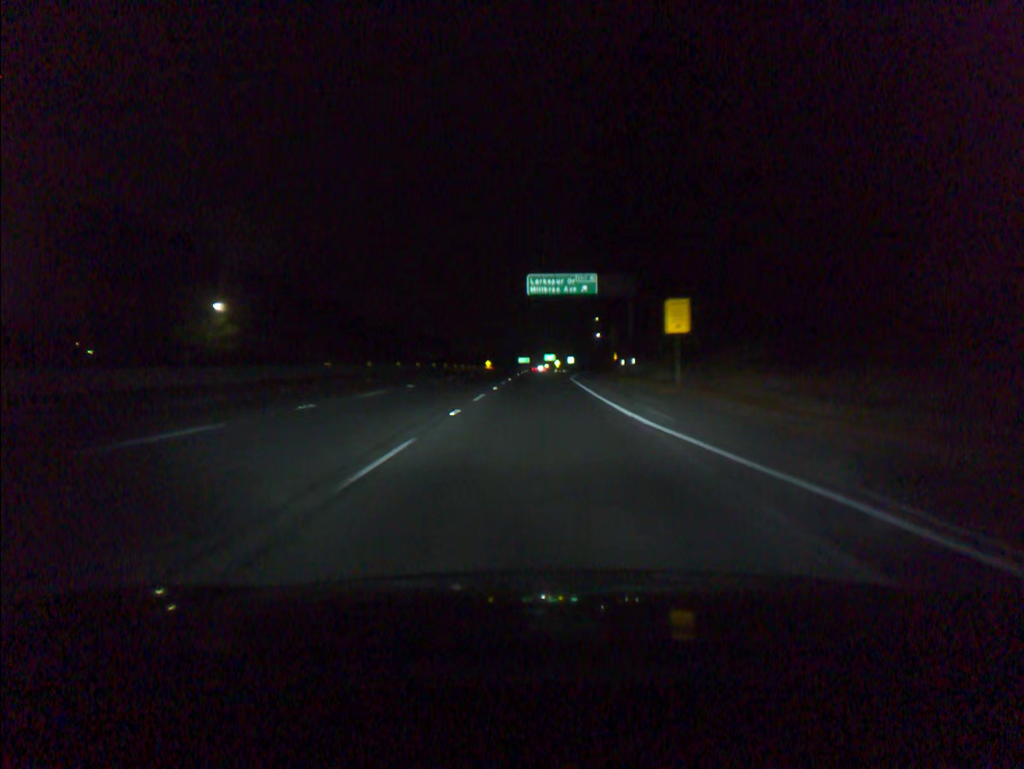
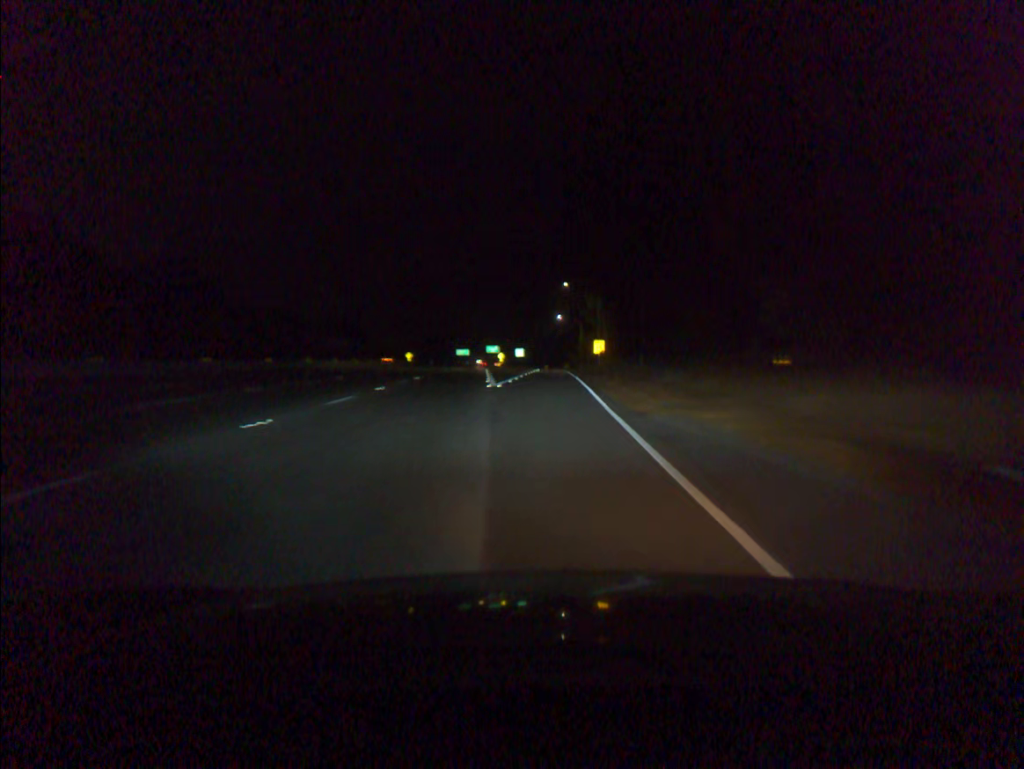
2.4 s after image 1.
(+1.9, +65.9) m; +4°
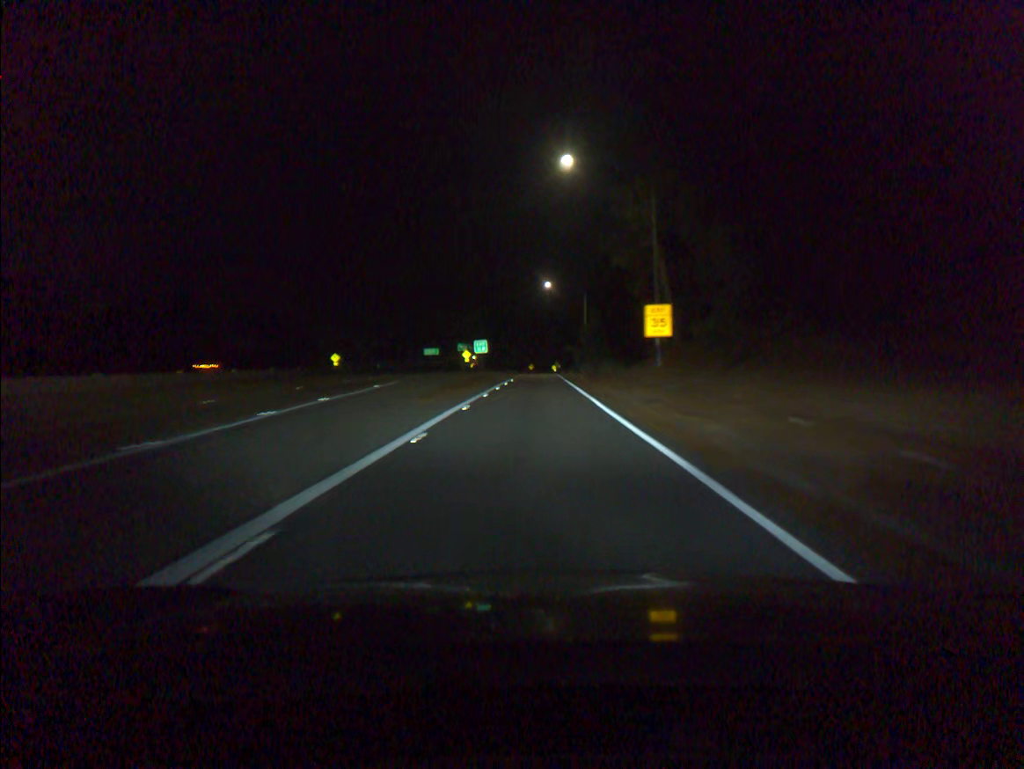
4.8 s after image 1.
(+1.1, +60.6) m; +1°
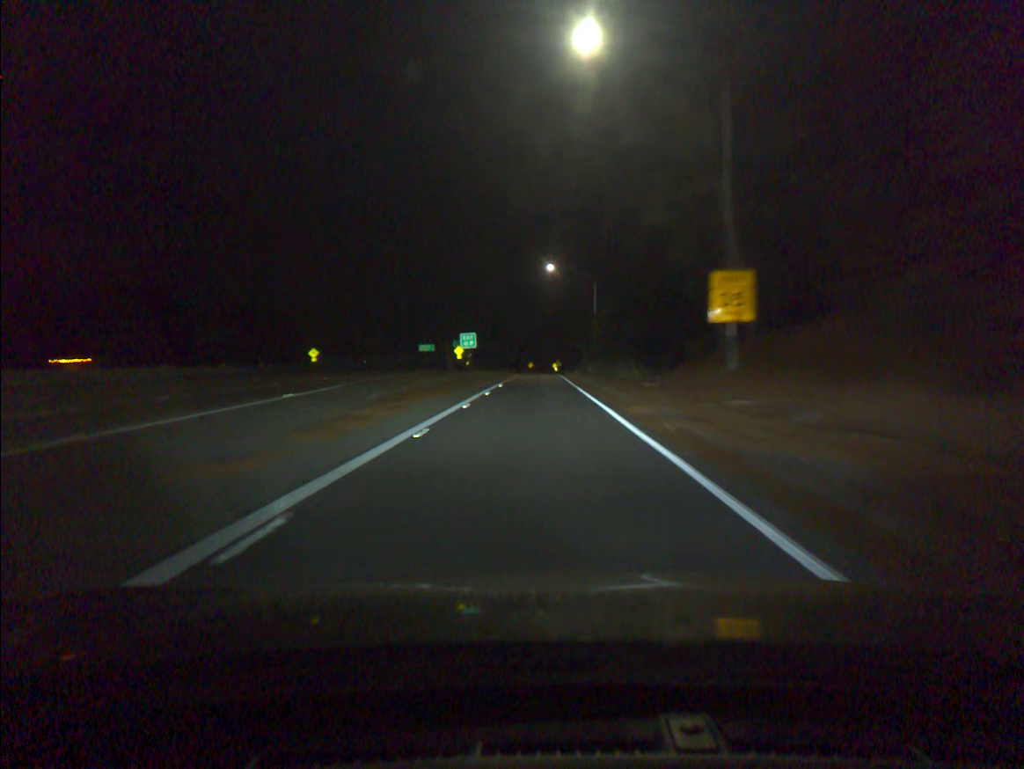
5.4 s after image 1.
(0.0, +14.6) m; 0°
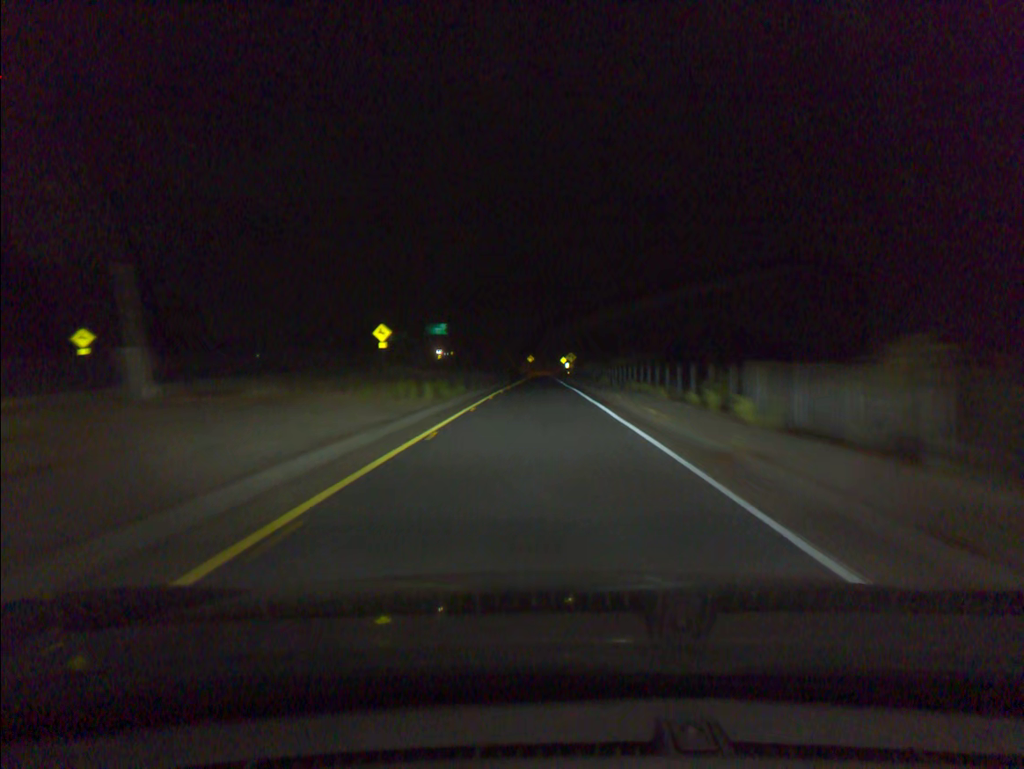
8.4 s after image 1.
(-0.2, +69.0) m; 0°
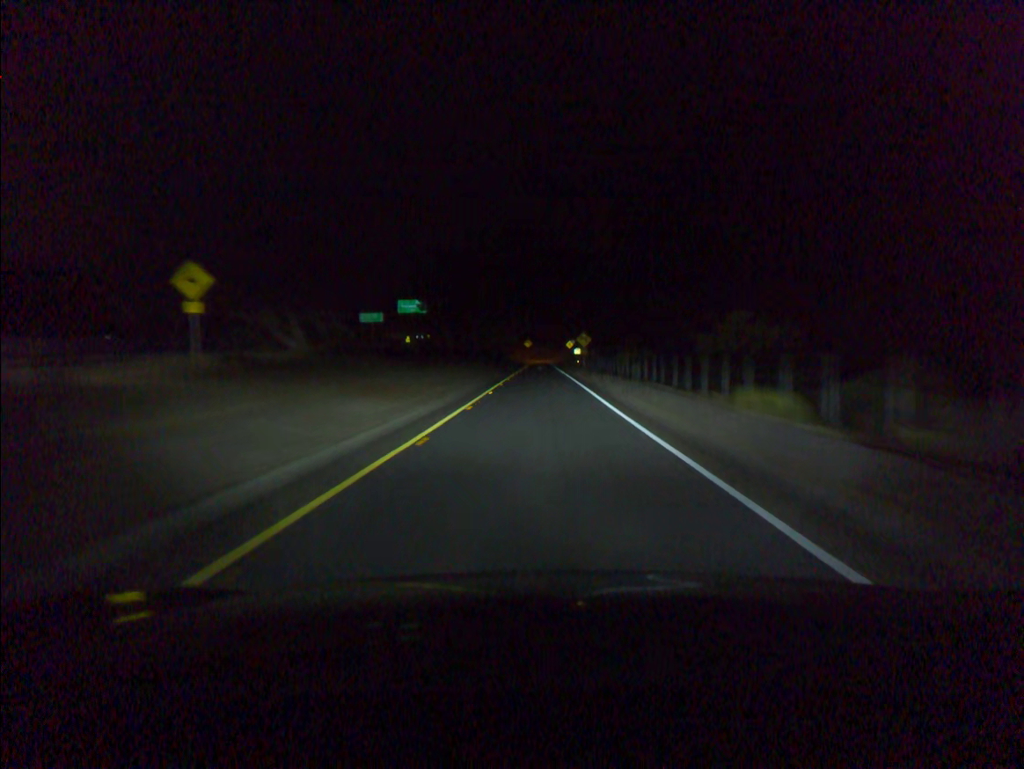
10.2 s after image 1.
(-0.1, +38.3) m; 0°
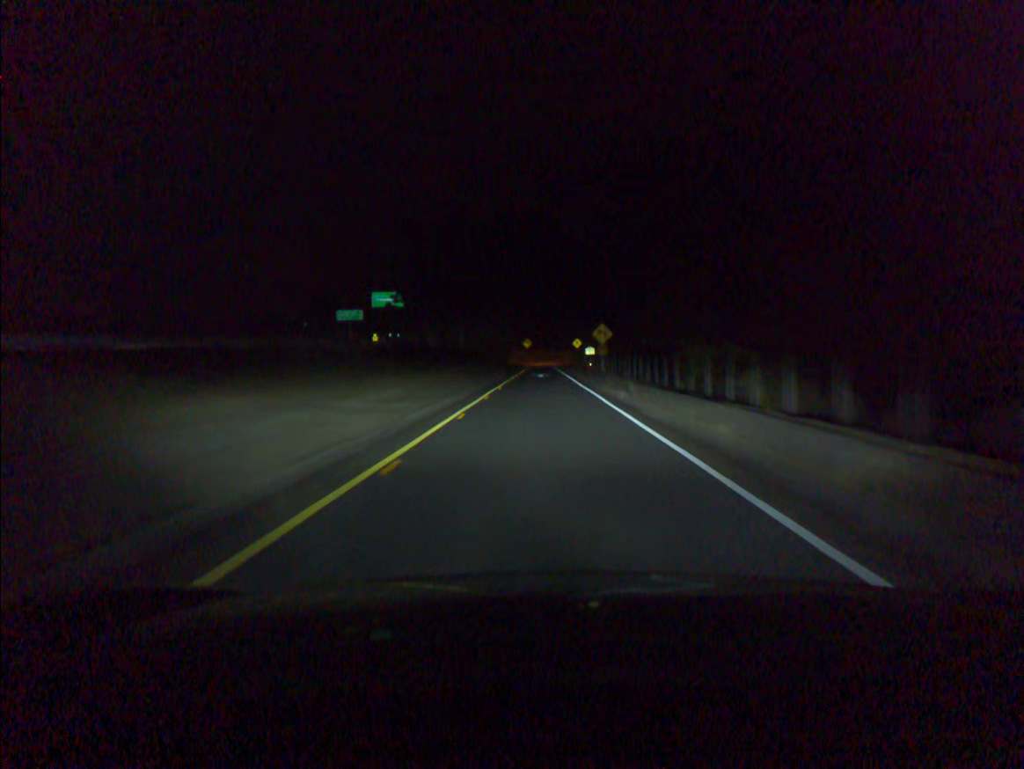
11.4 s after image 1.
(0.0, +24.8) m; 0°
